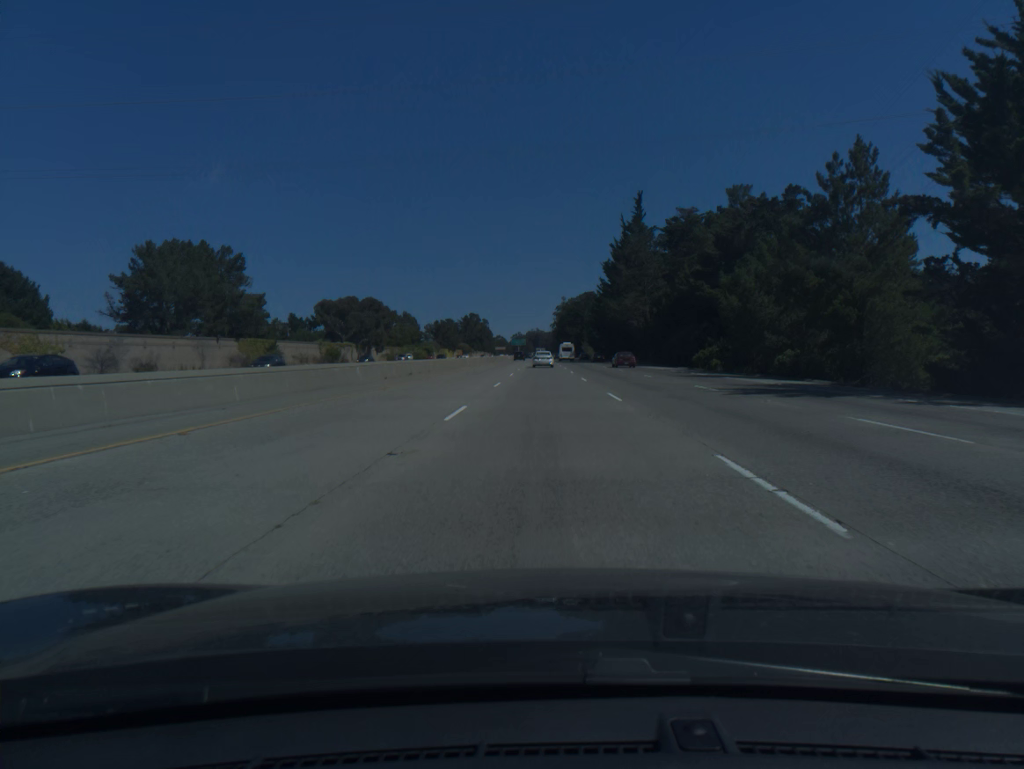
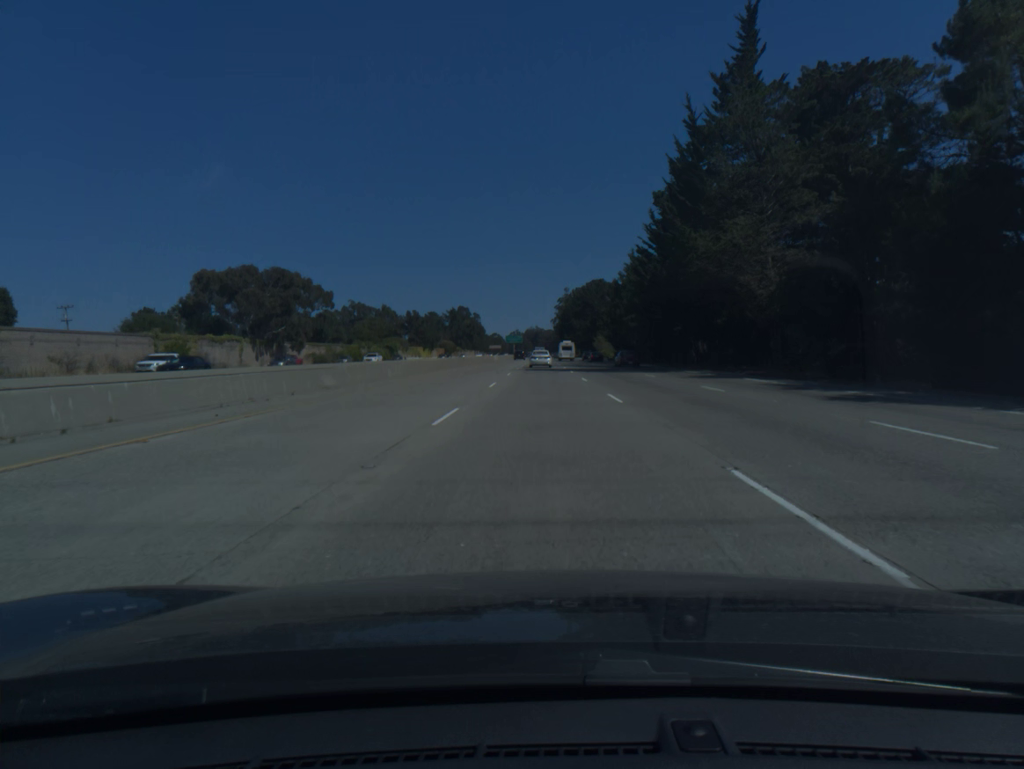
(0.0, +59.3) m; 0°
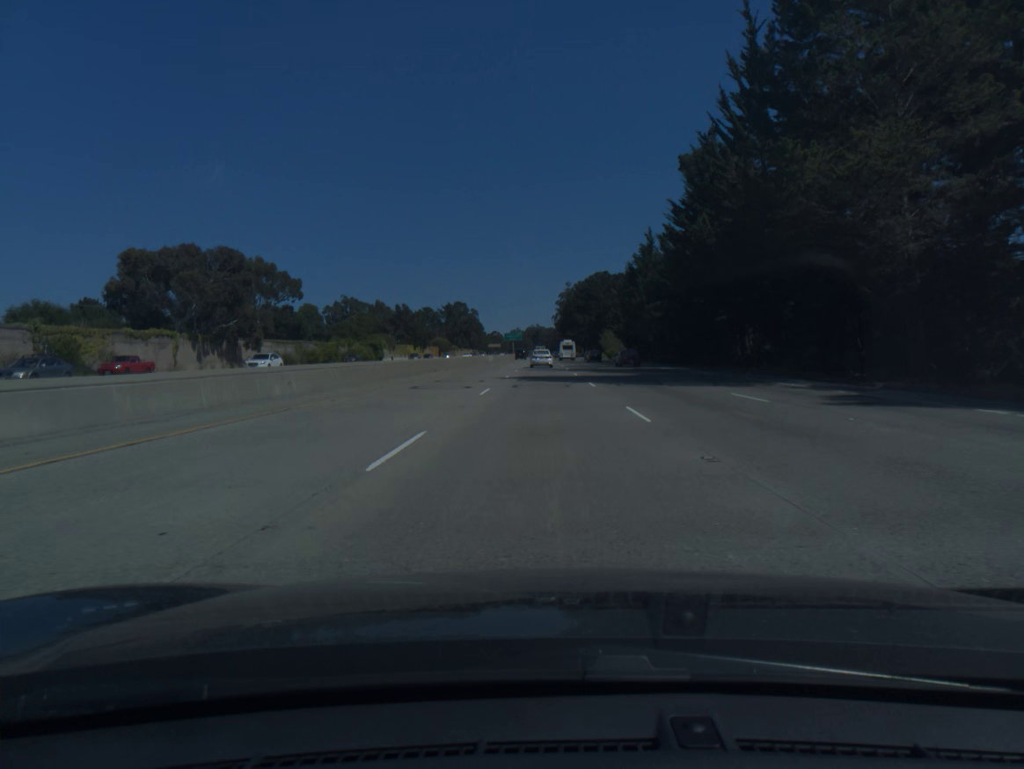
(0.0, +19.4) m; 0°
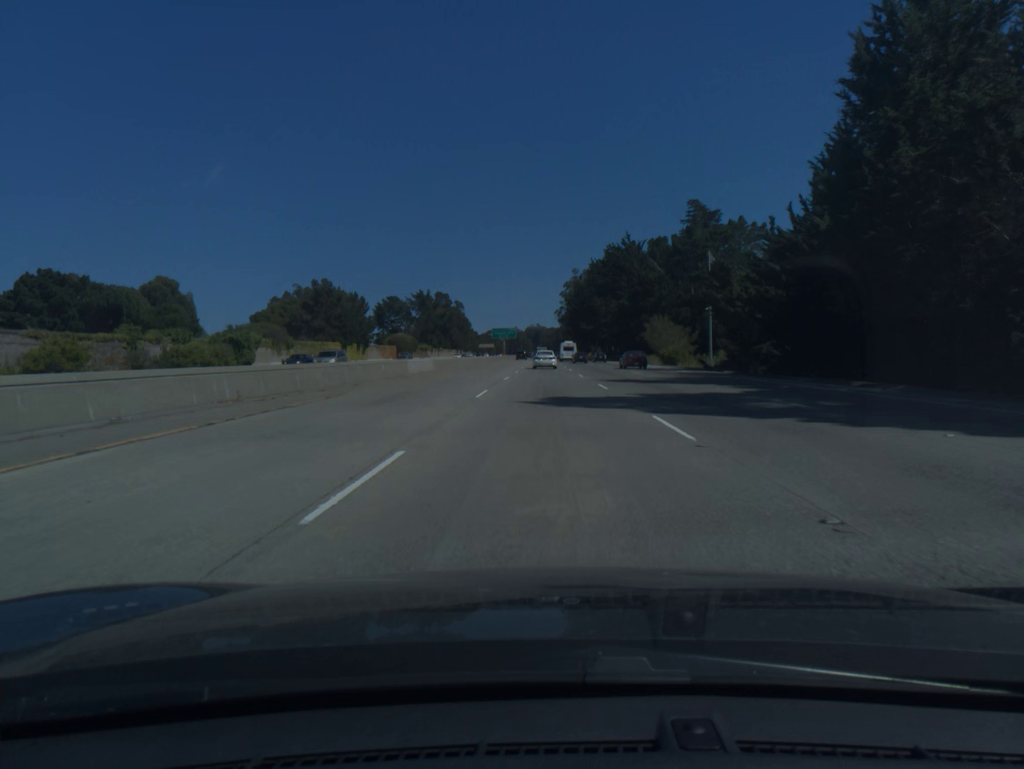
(-0.1, +76.3) m; 0°
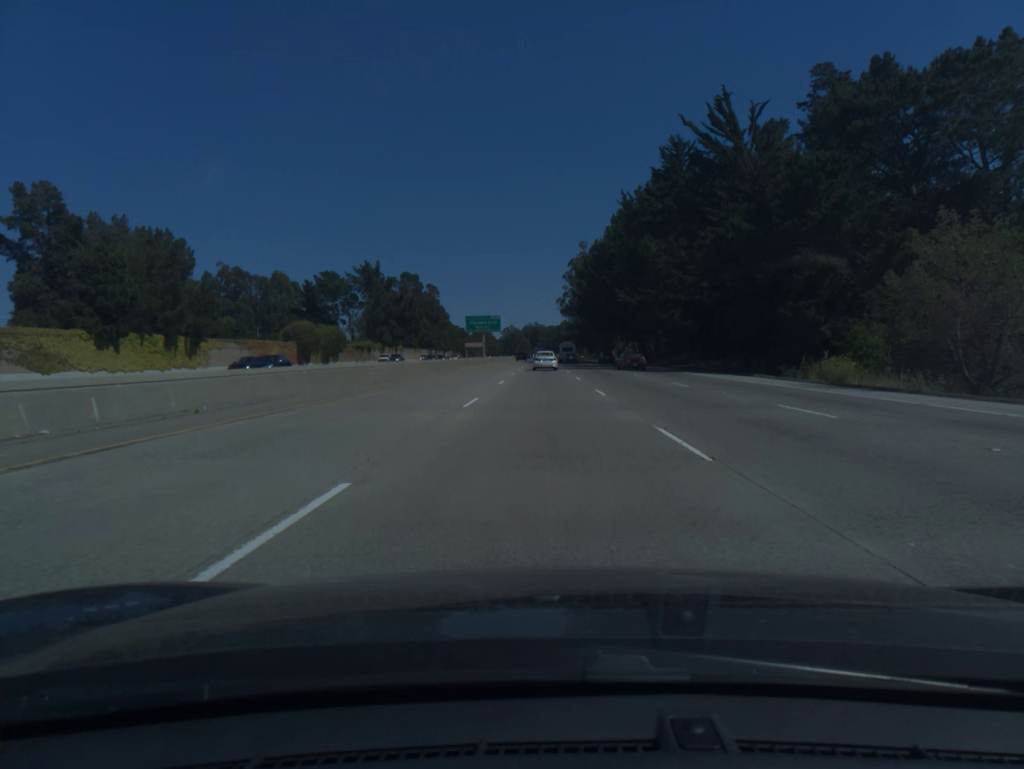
(+0.2, +74.7) m; 0°
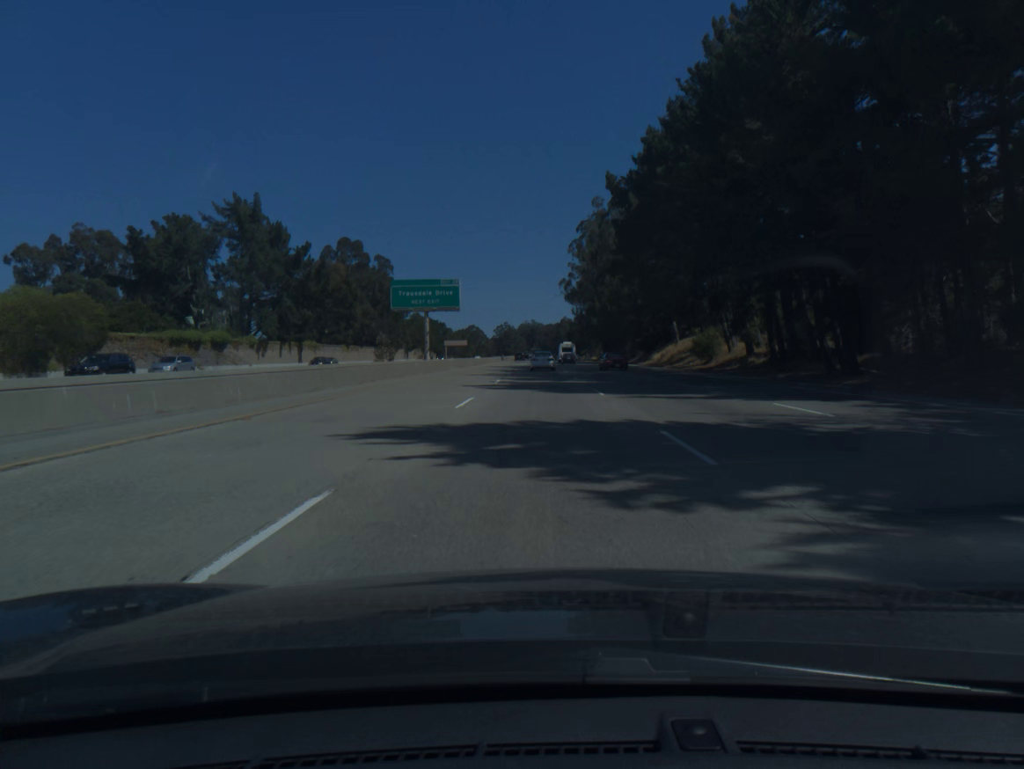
(-0.1, +73.3) m; 0°
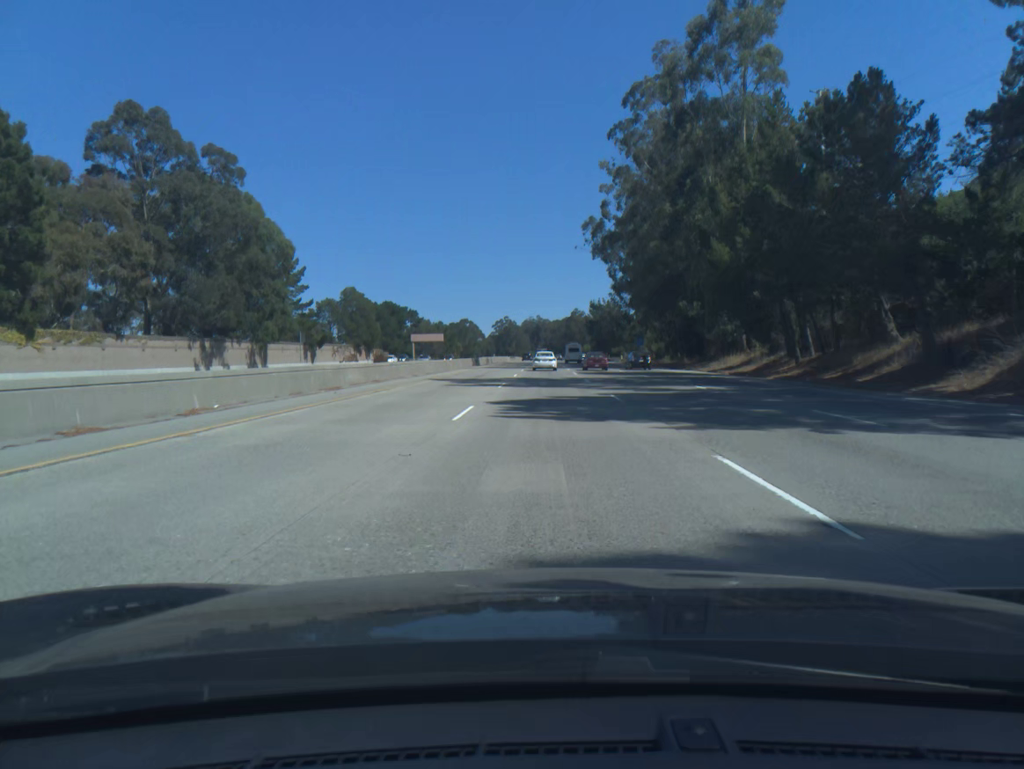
(-0.5, +90.4) m; 0°
